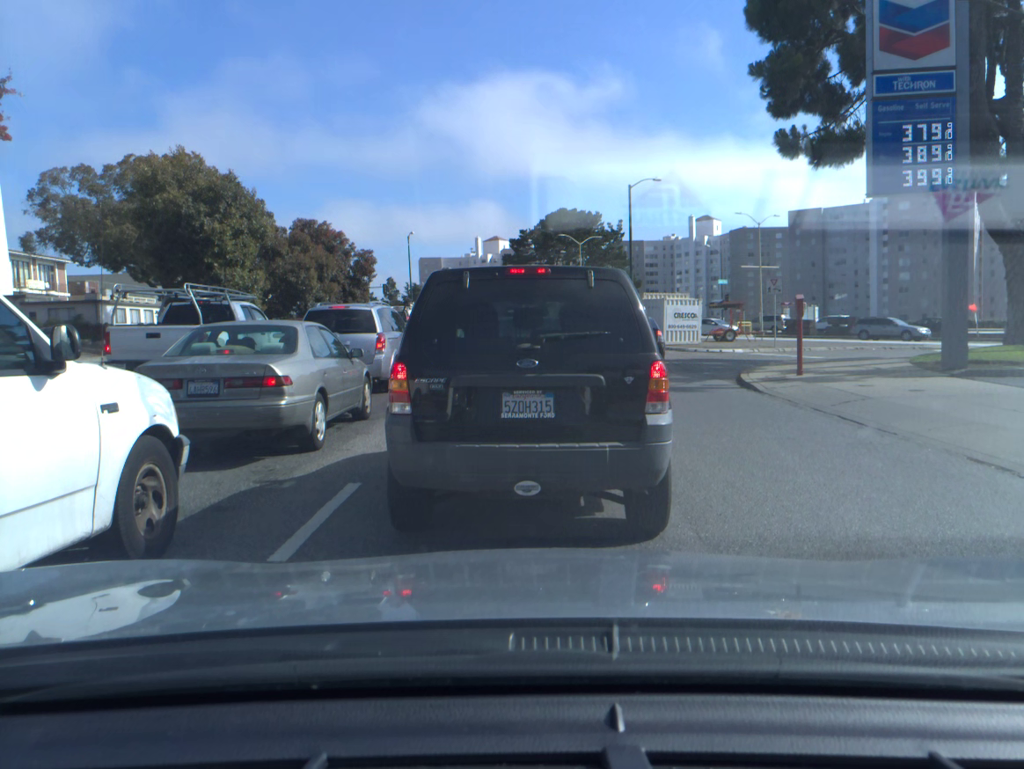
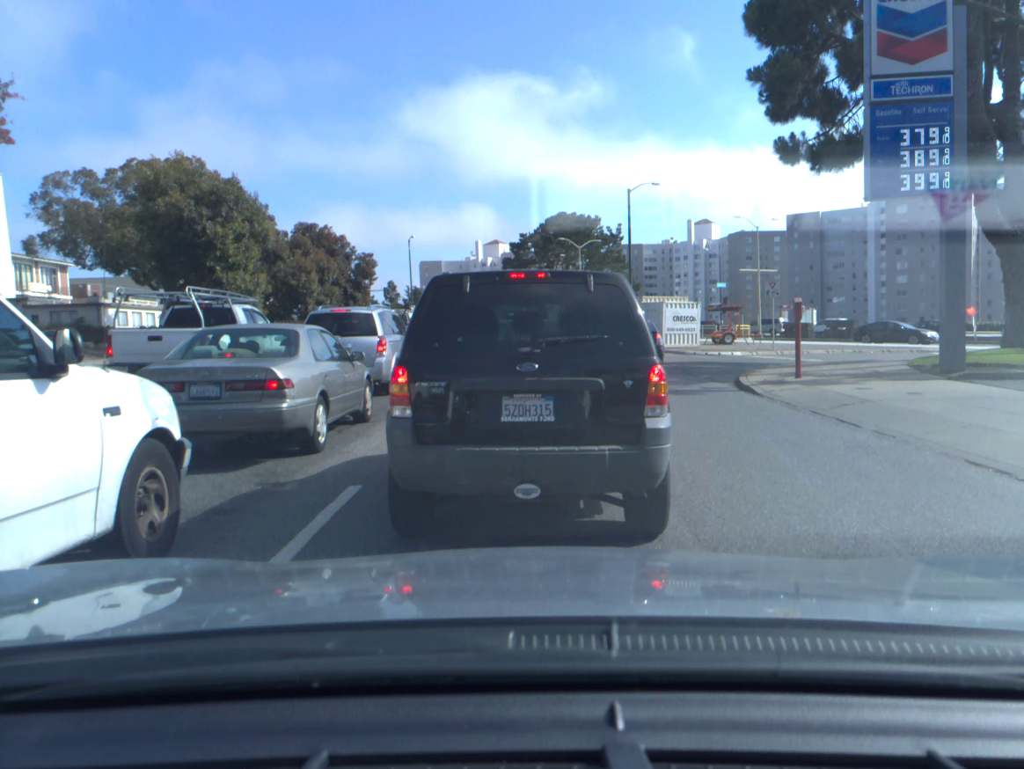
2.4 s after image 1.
(0.0, 0.0) m; 0°
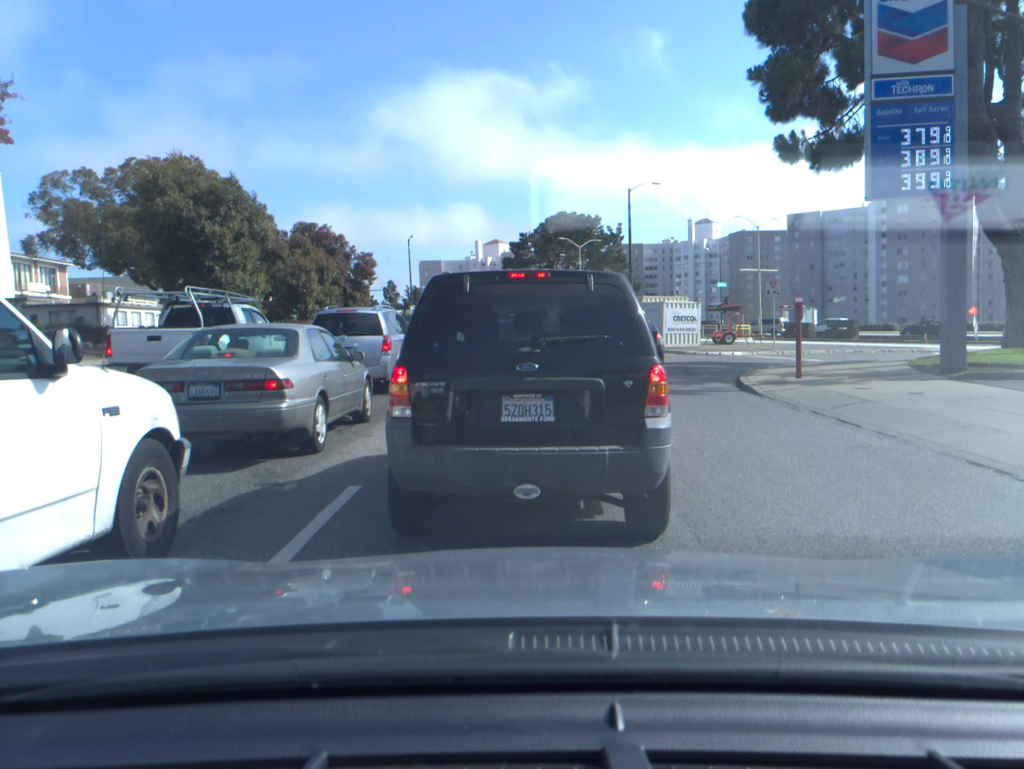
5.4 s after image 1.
(0.0, 0.0) m; 0°
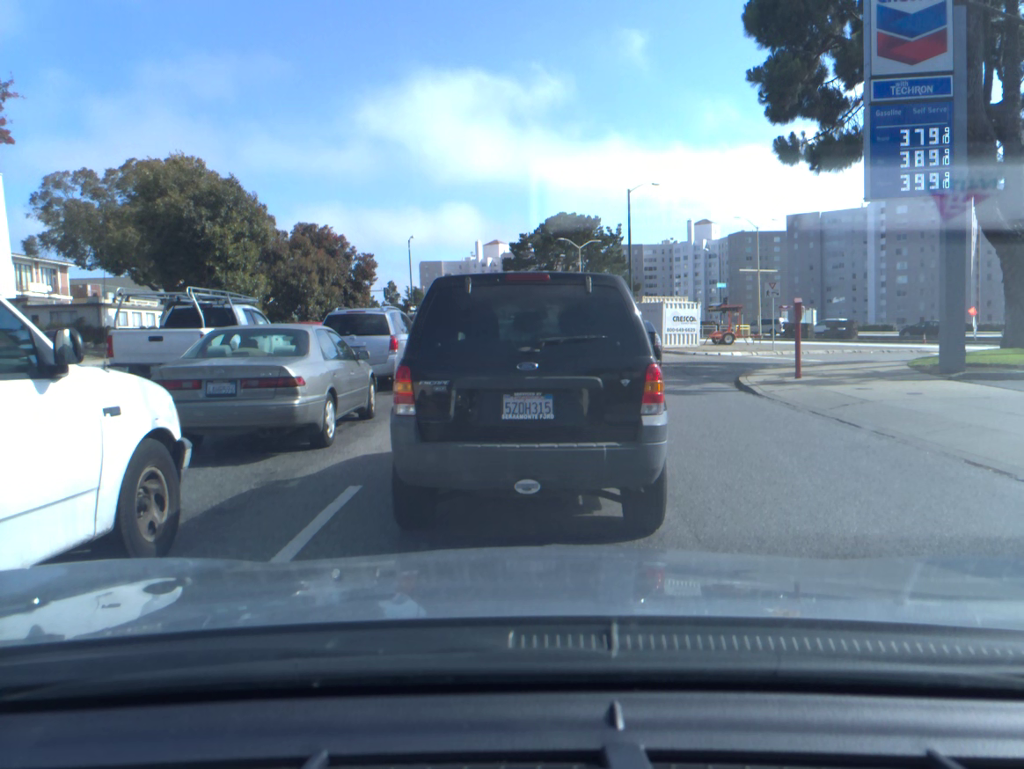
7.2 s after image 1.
(0.0, 0.0) m; 0°
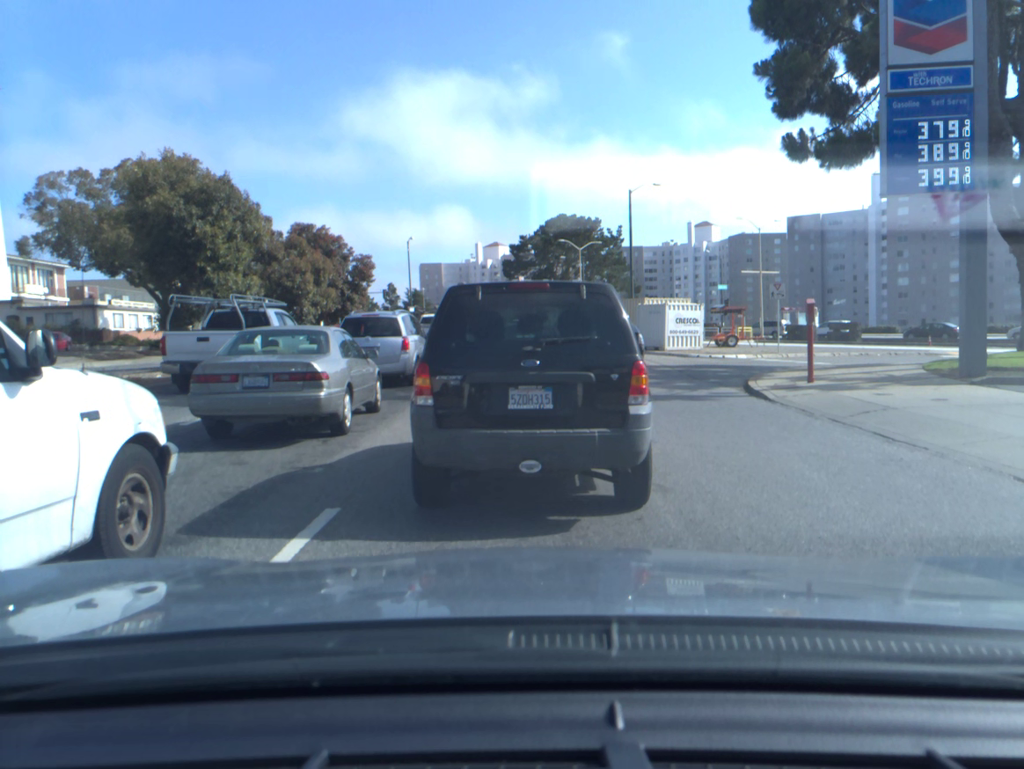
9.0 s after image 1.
(0.0, +0.7) m; 0°
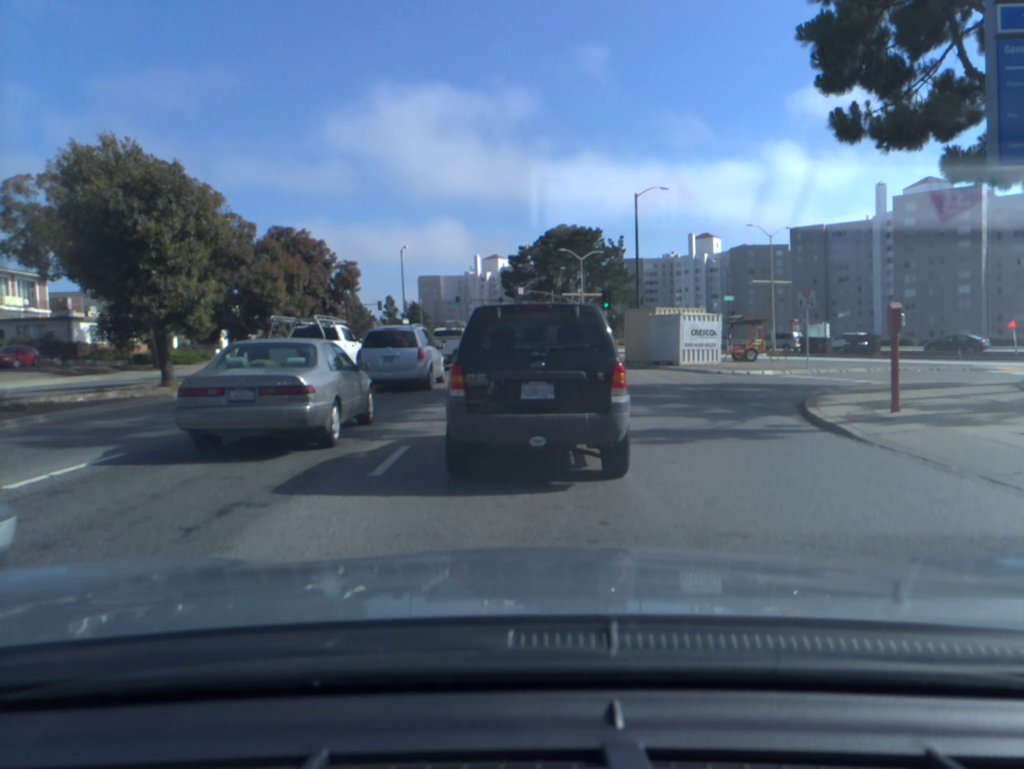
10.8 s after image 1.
(0.0, +3.7) m; 0°
